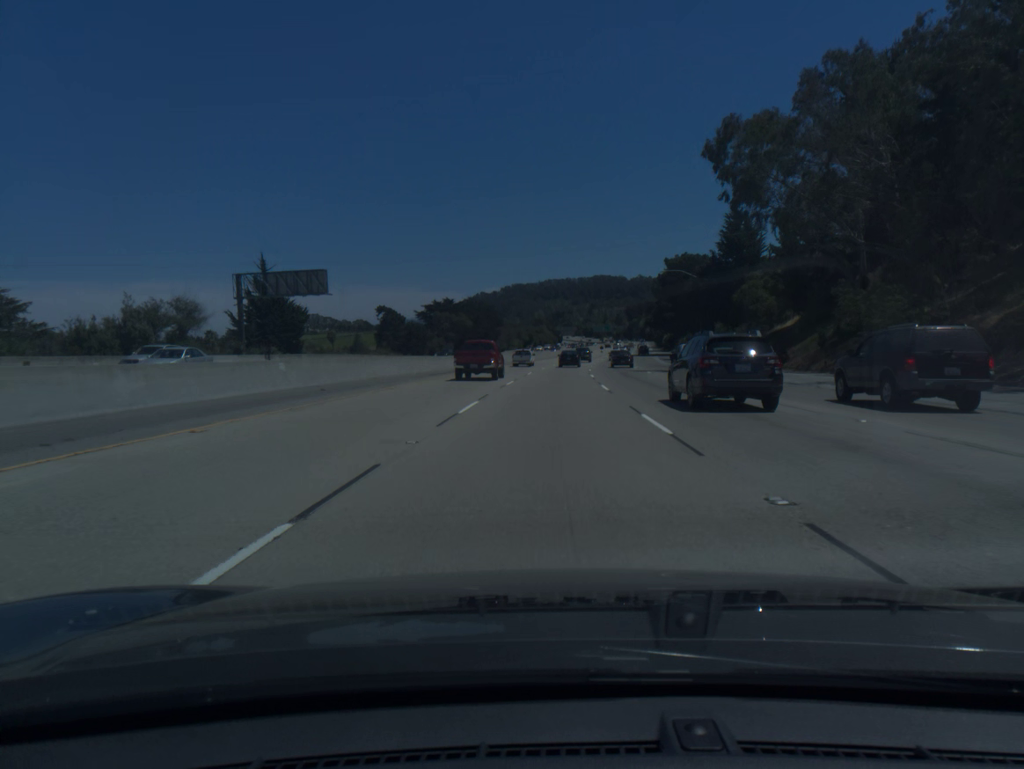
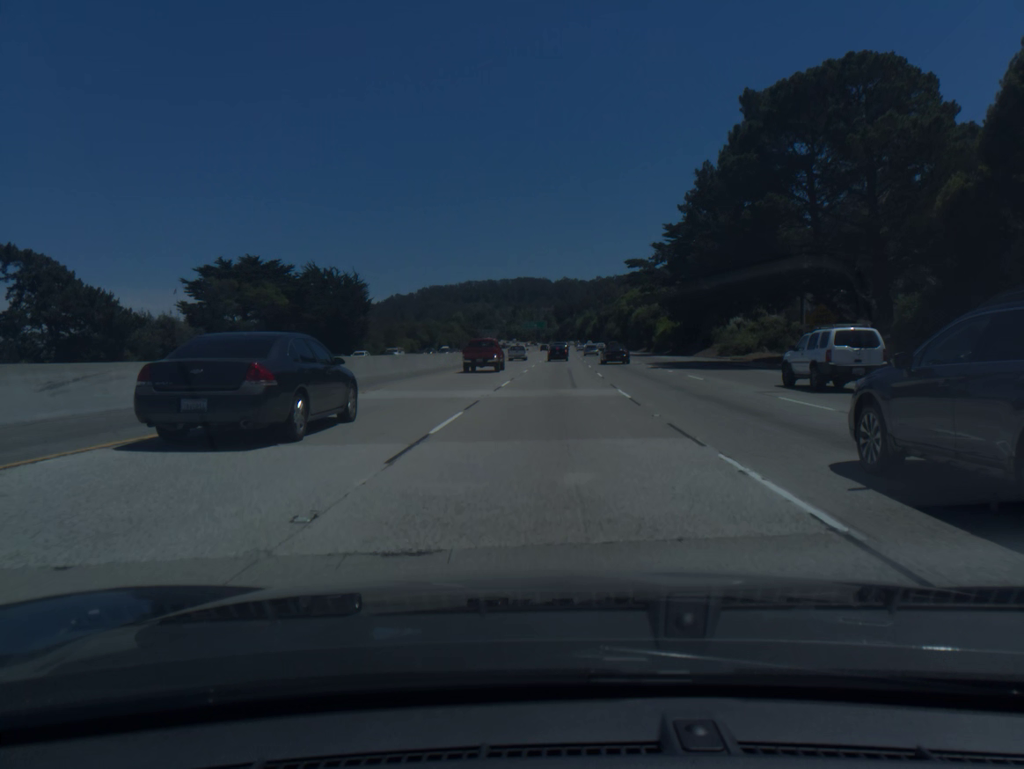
(+4.3, +91.9) m; +6°
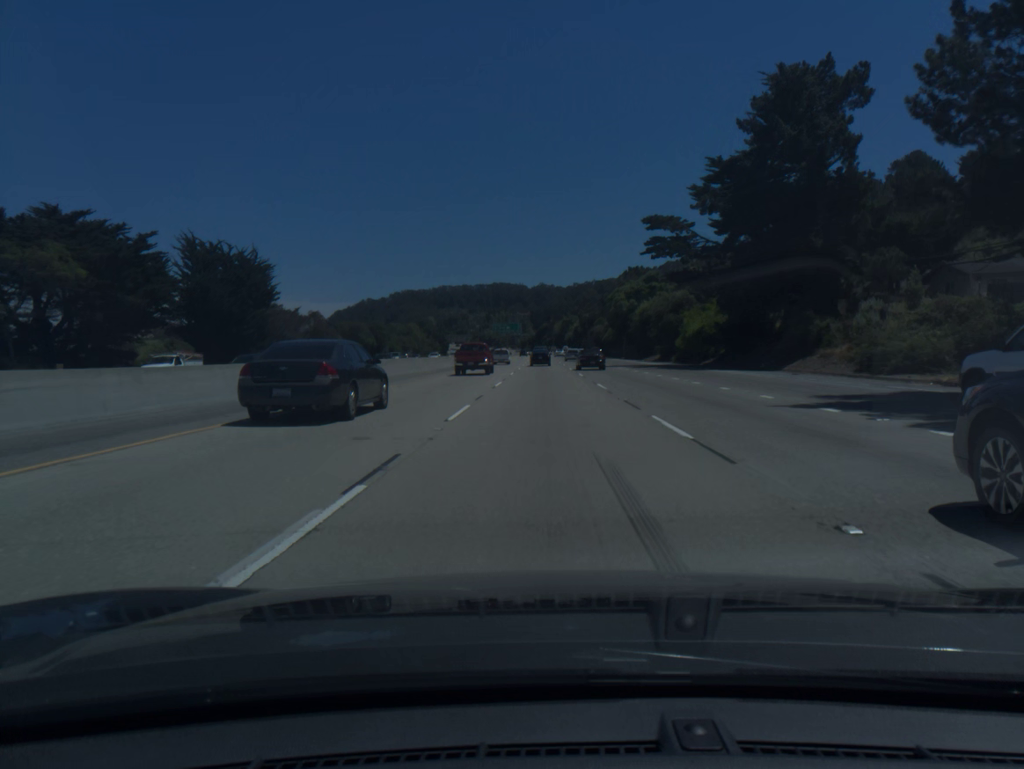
(+0.7, +37.2) m; +2°
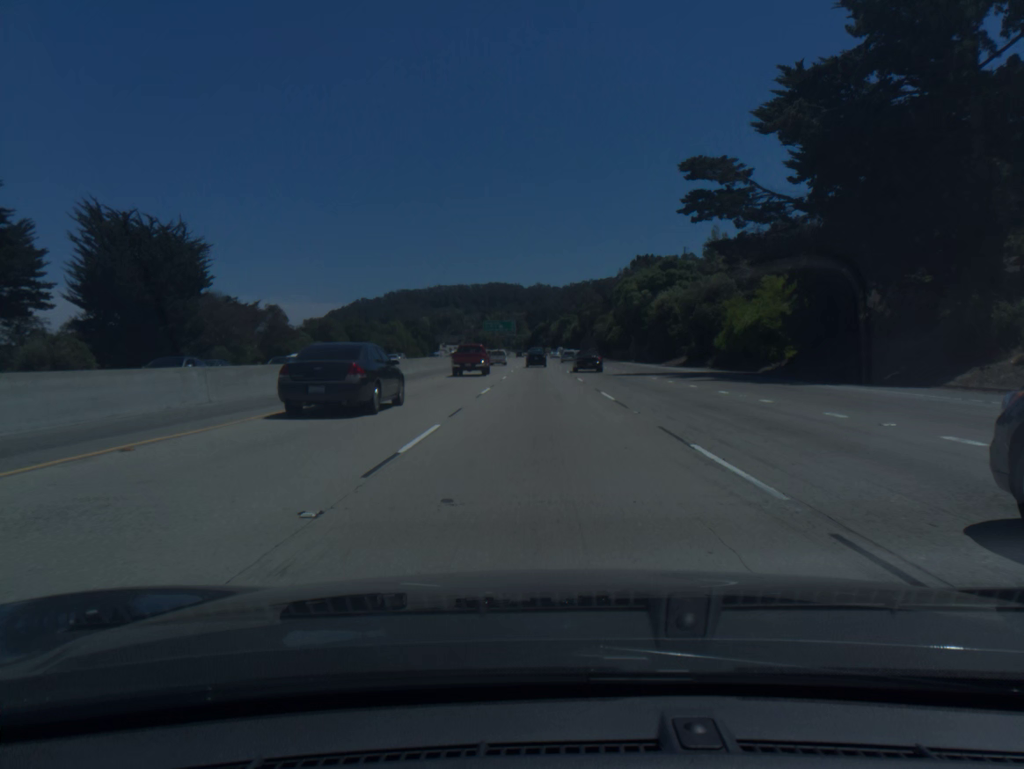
(+0.1, +18.6) m; 0°
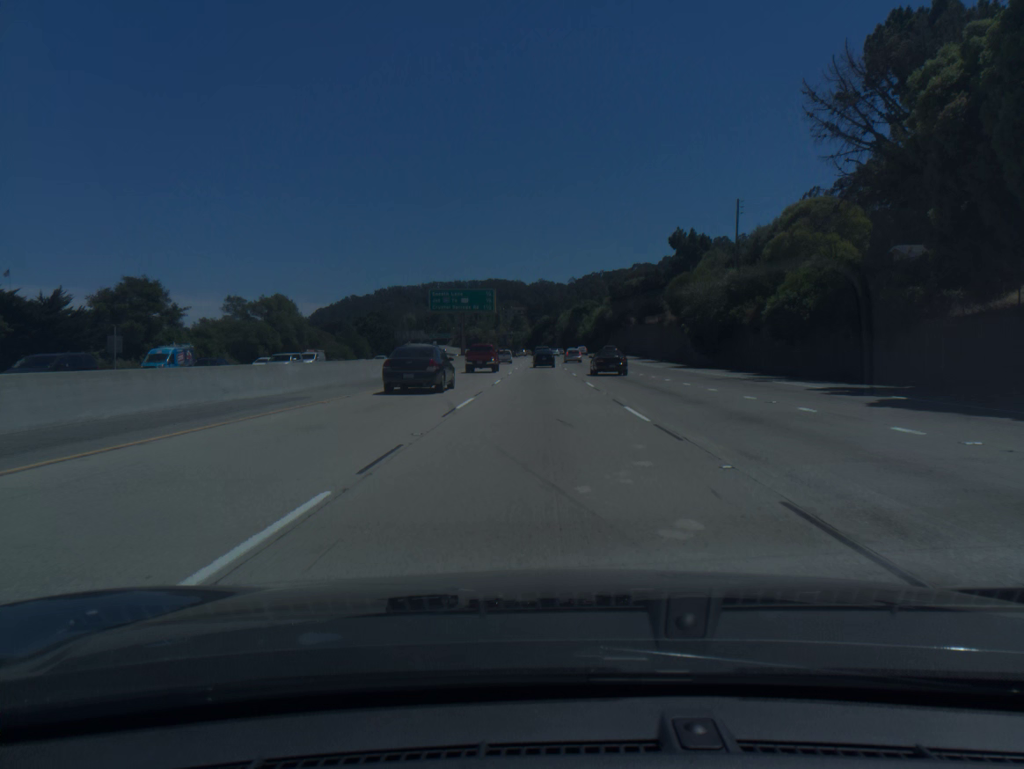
(-0.6, +92.6) m; 0°
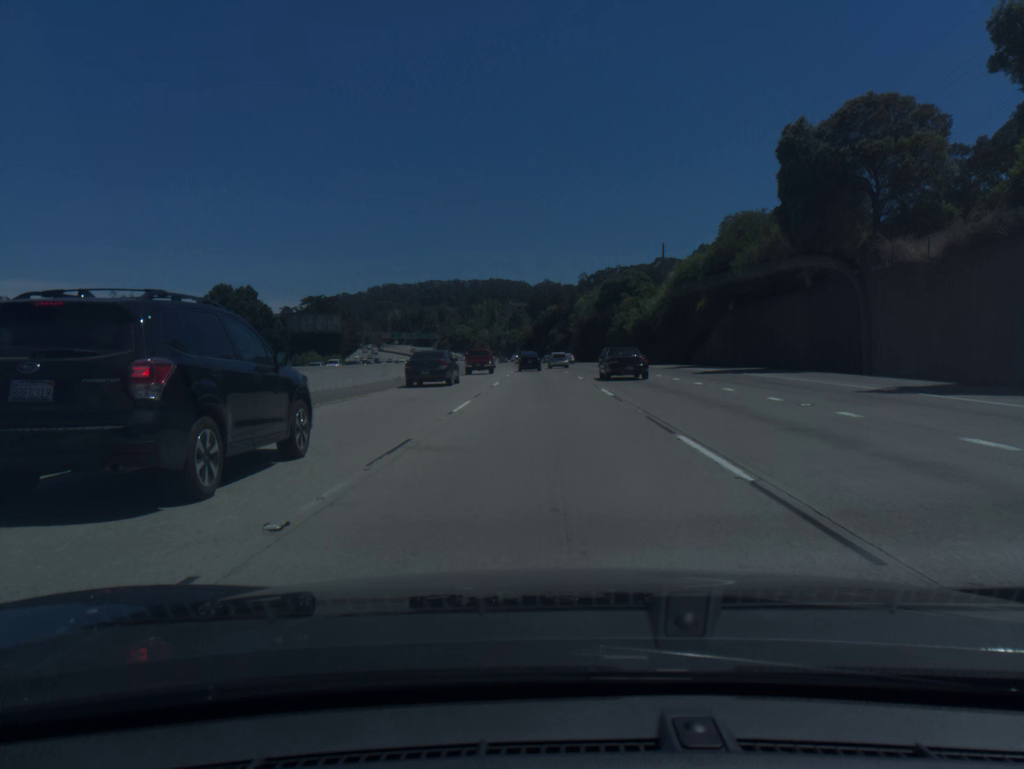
(-0.2, +91.8) m; 0°
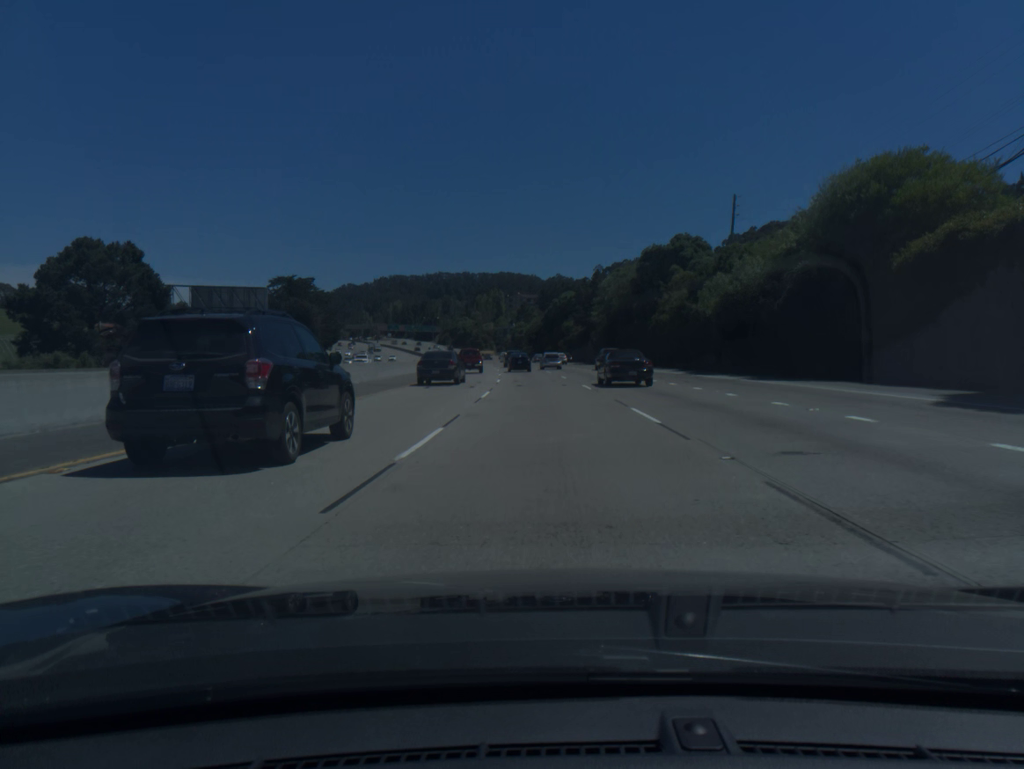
(-0.1, +36.3) m; -1°
